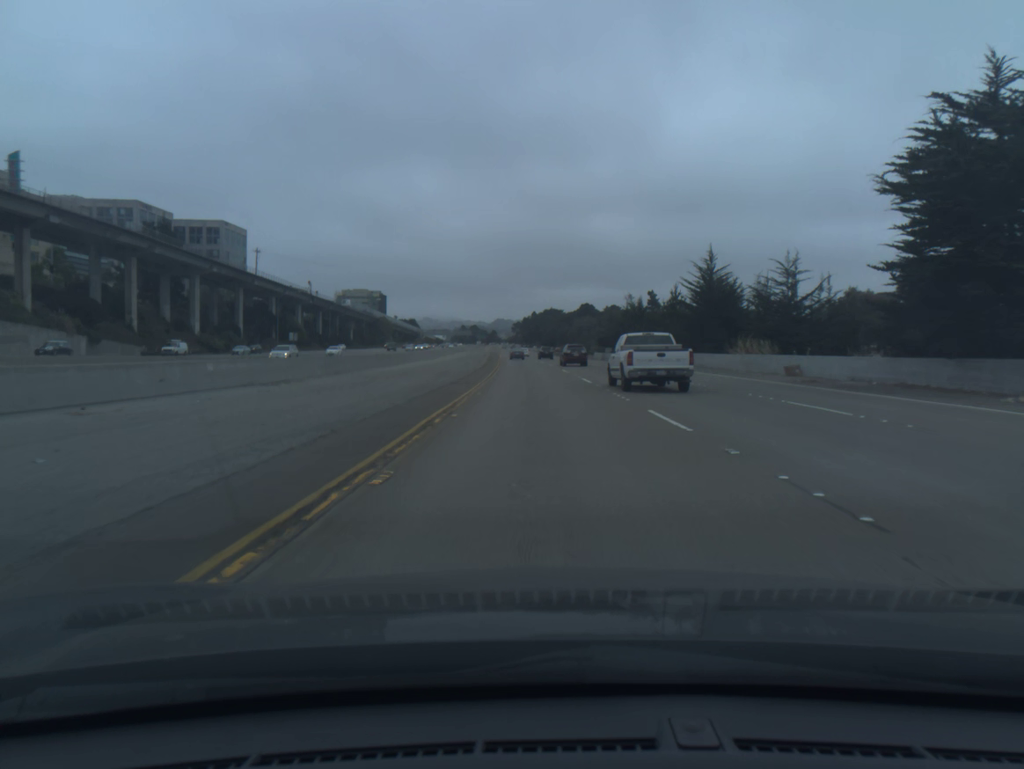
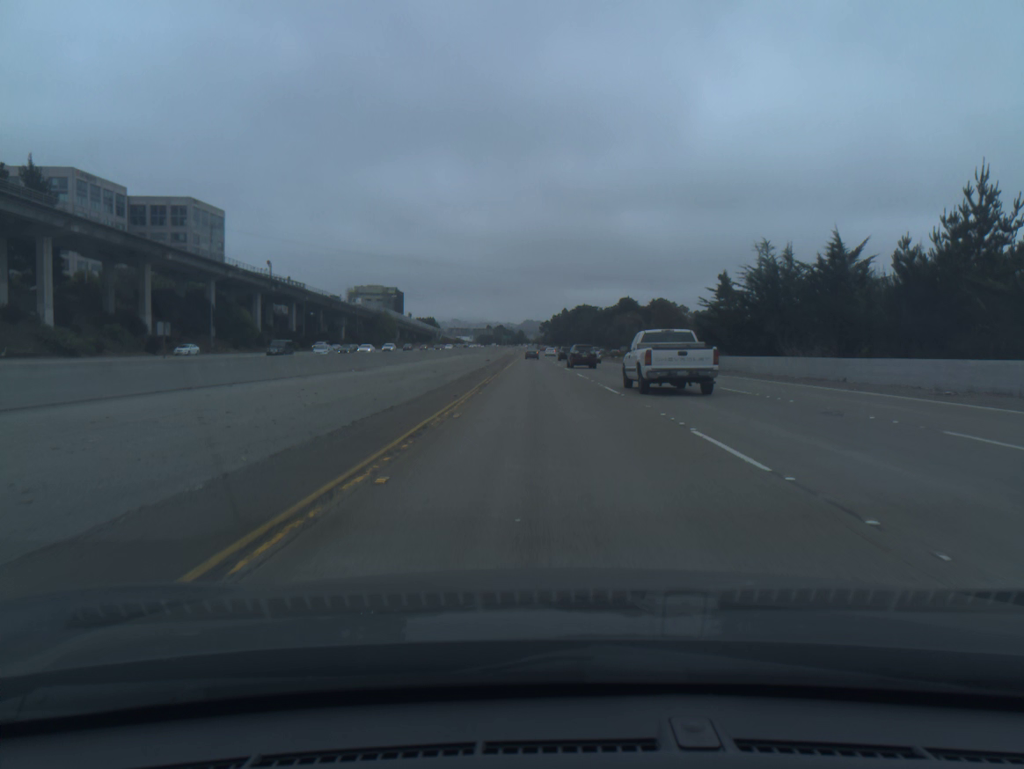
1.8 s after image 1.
(-1.1, +50.9) m; -2°
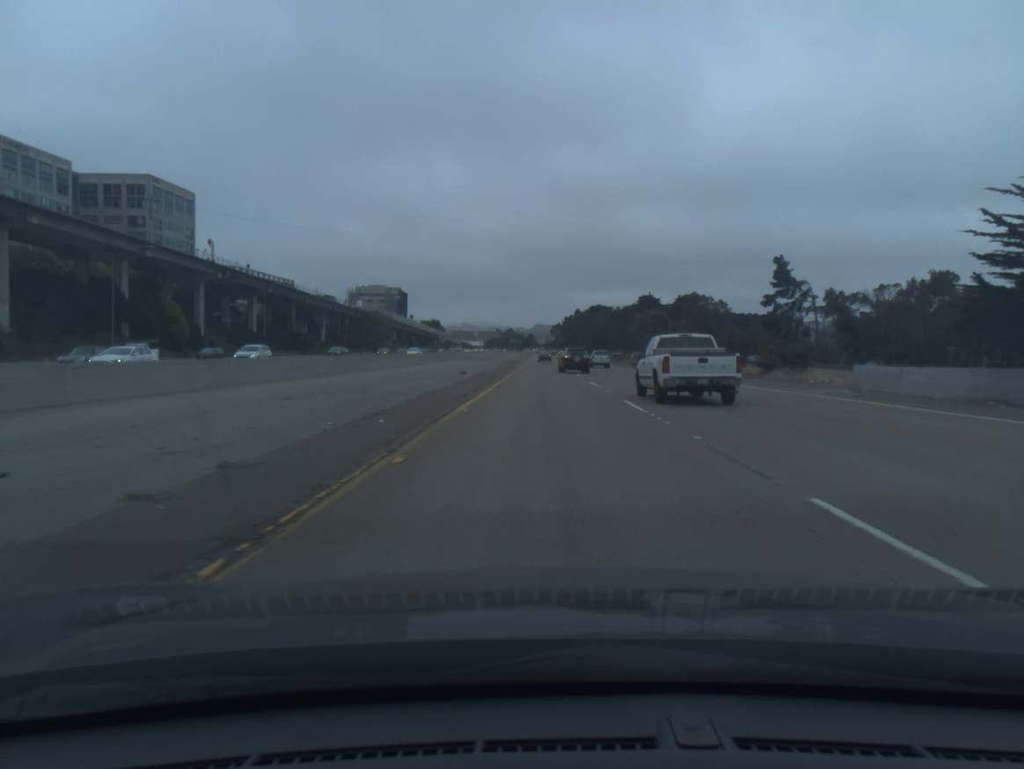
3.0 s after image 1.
(-0.2, +34.1) m; -1°
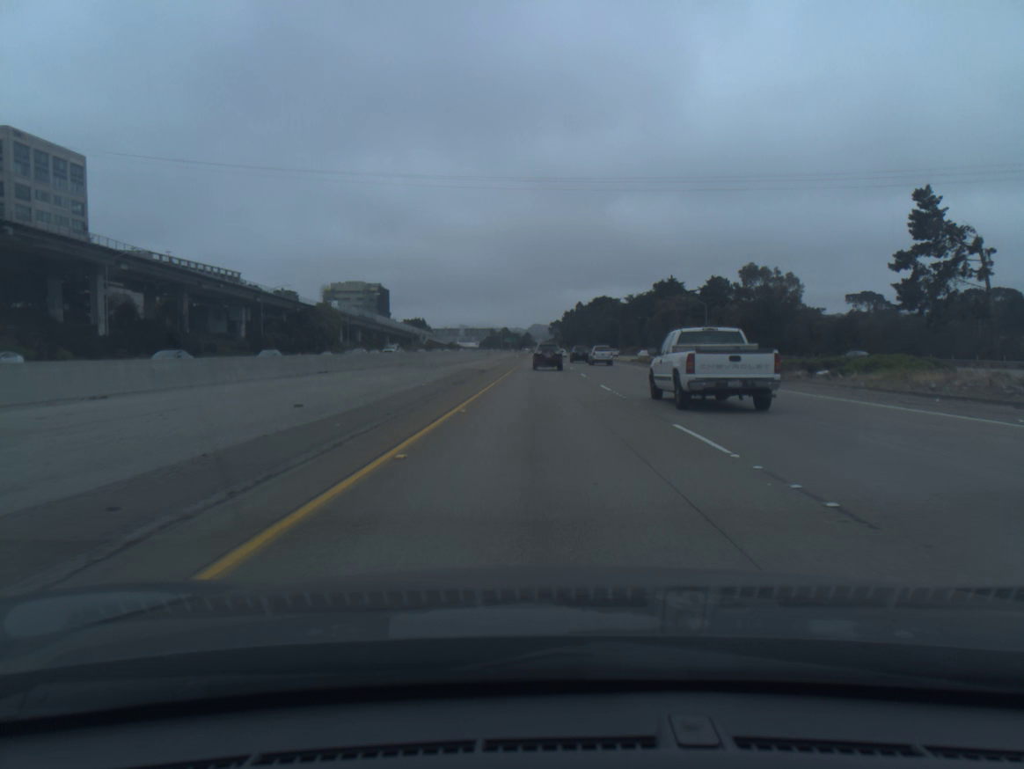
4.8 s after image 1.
(0.0, +51.8) m; 0°
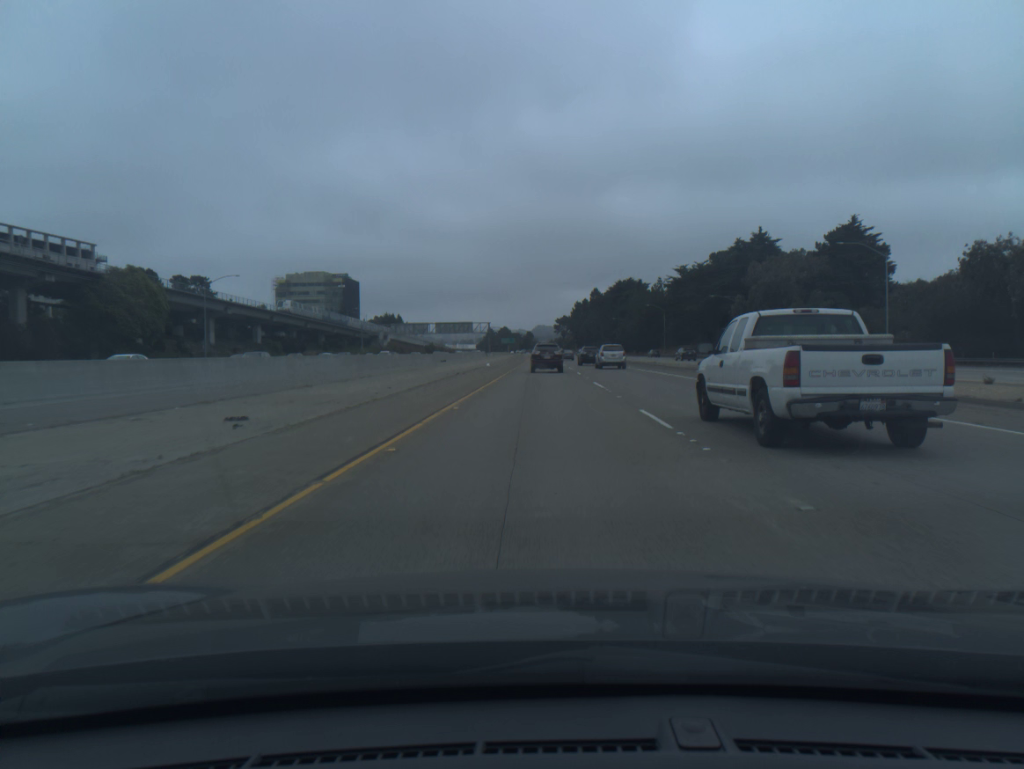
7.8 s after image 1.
(+0.1, +86.1) m; 0°
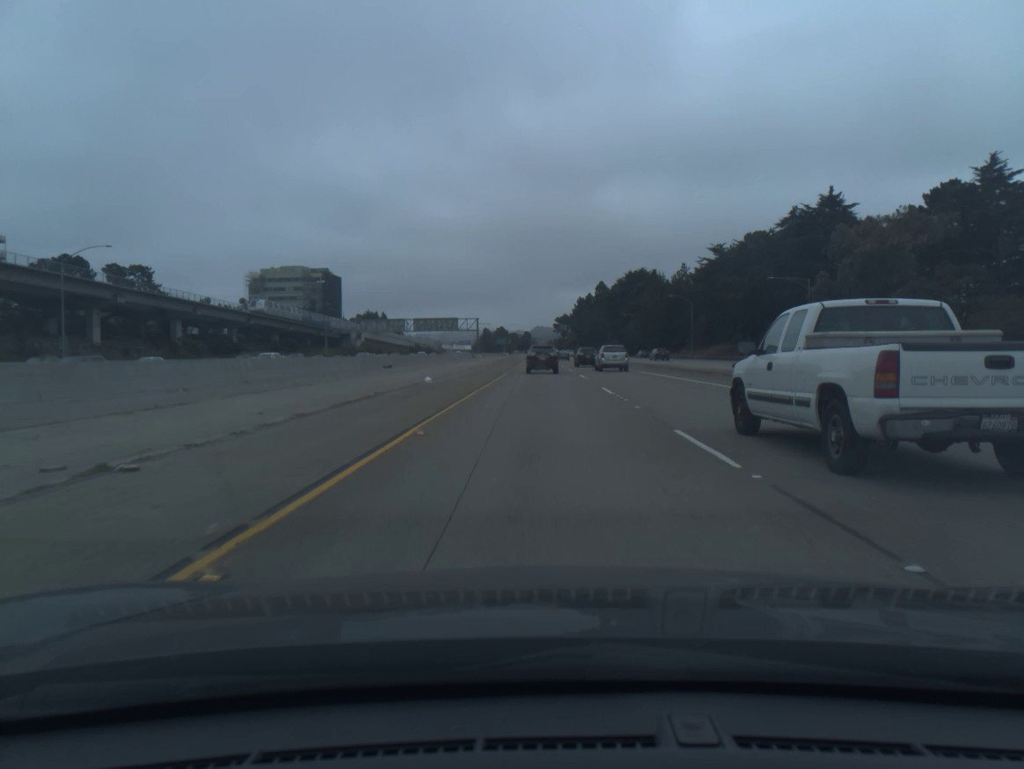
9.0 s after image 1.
(0.0, +33.5) m; 0°
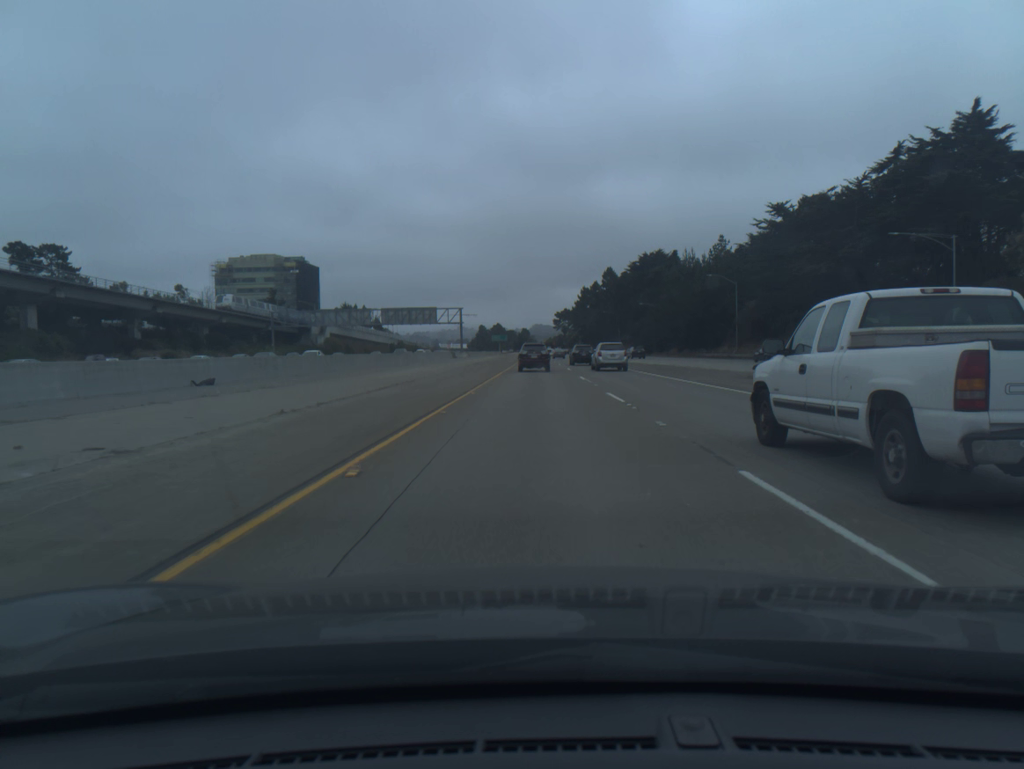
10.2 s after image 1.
(+0.1, +33.2) m; 0°
